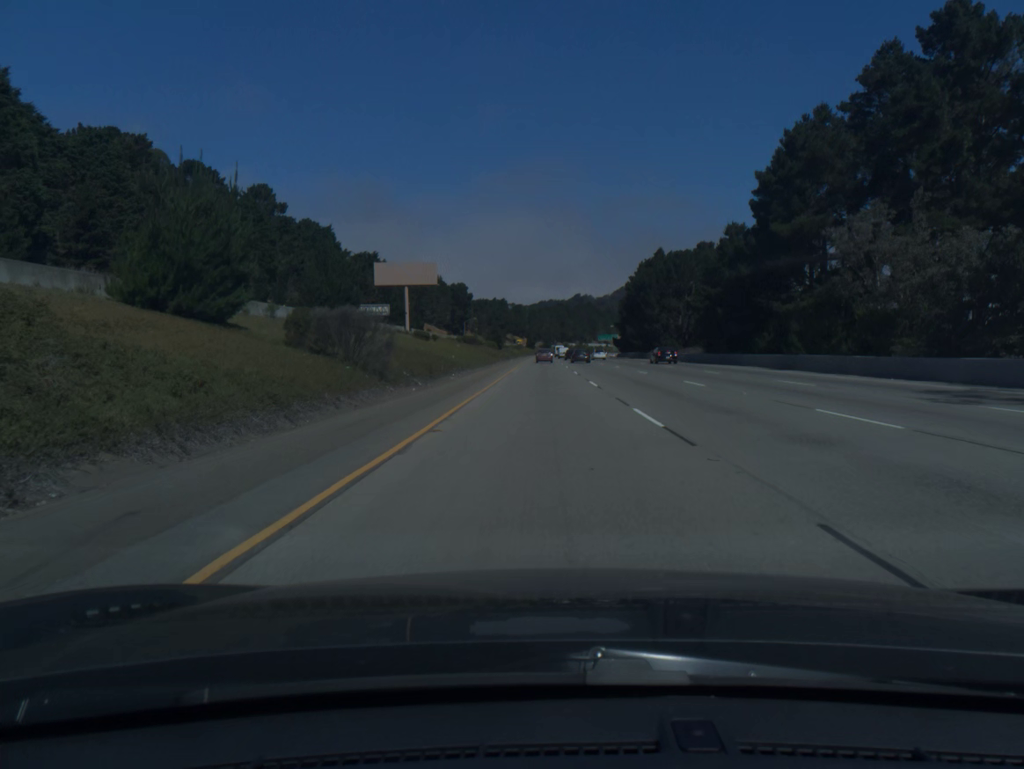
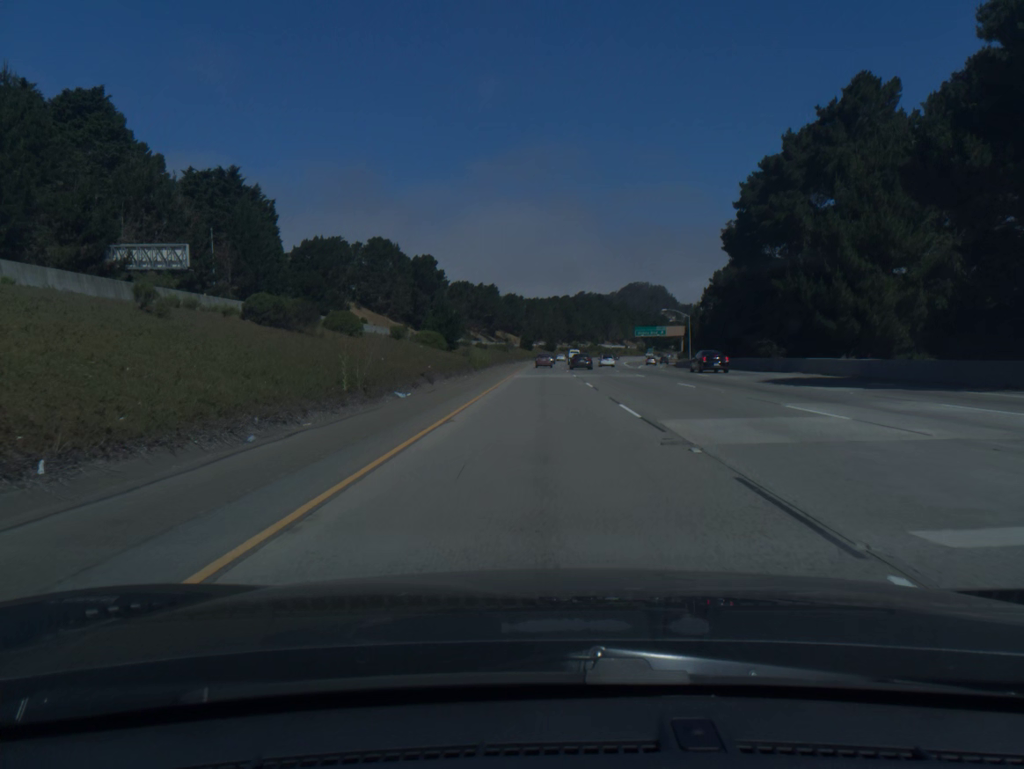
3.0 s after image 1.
(0.0, +100.1) m; 0°
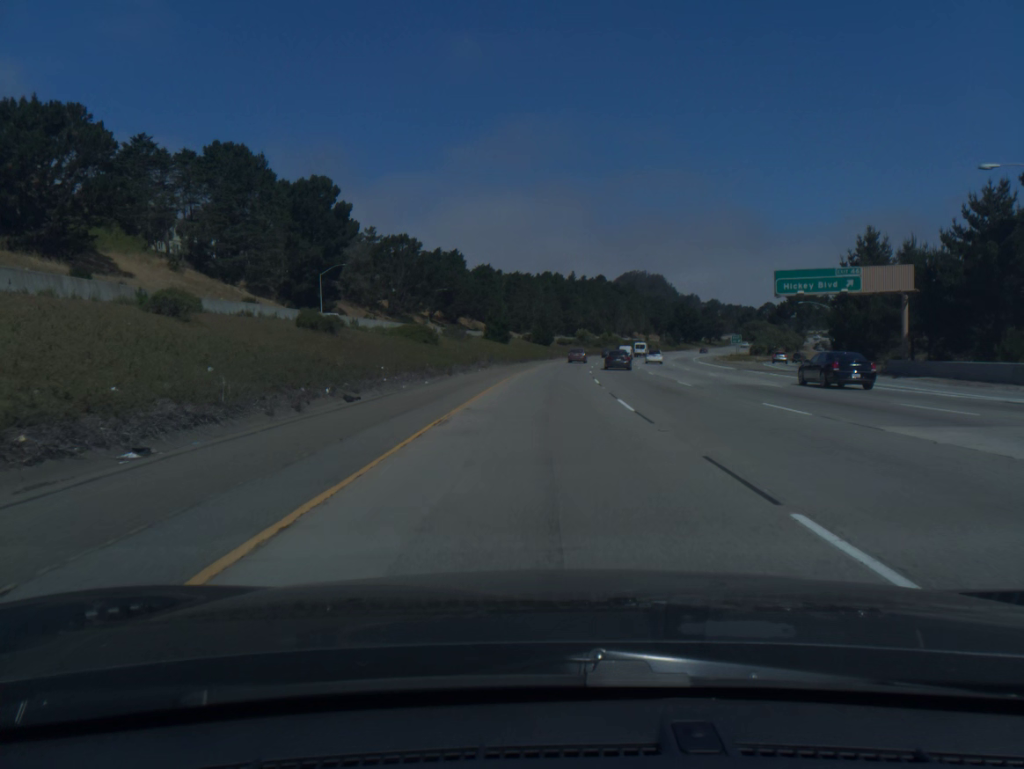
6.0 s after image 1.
(+0.3, +100.3) m; +1°
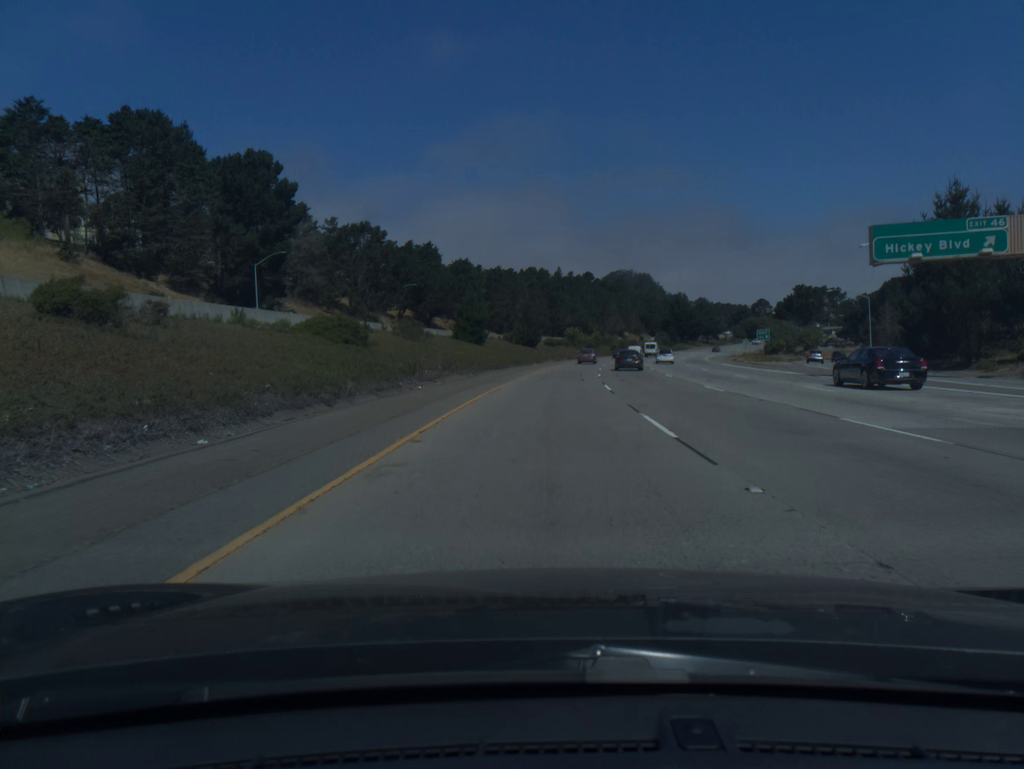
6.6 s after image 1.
(+0.2, +20.1) m; +1°
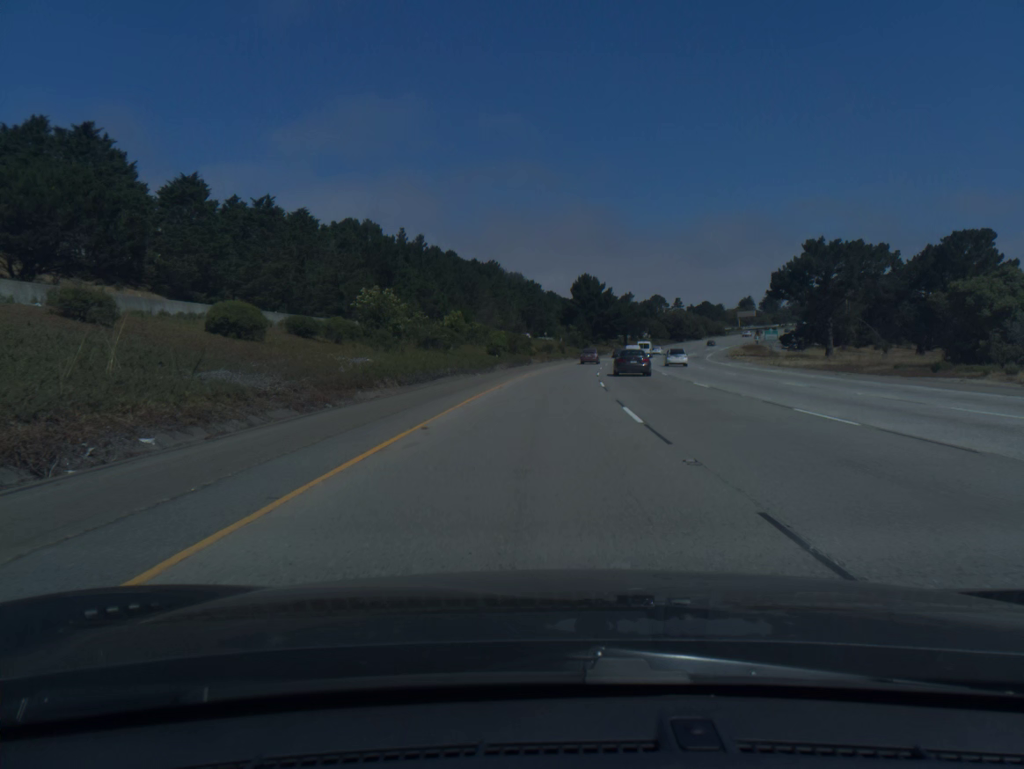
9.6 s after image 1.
(+7.8, +99.9) m; +9°
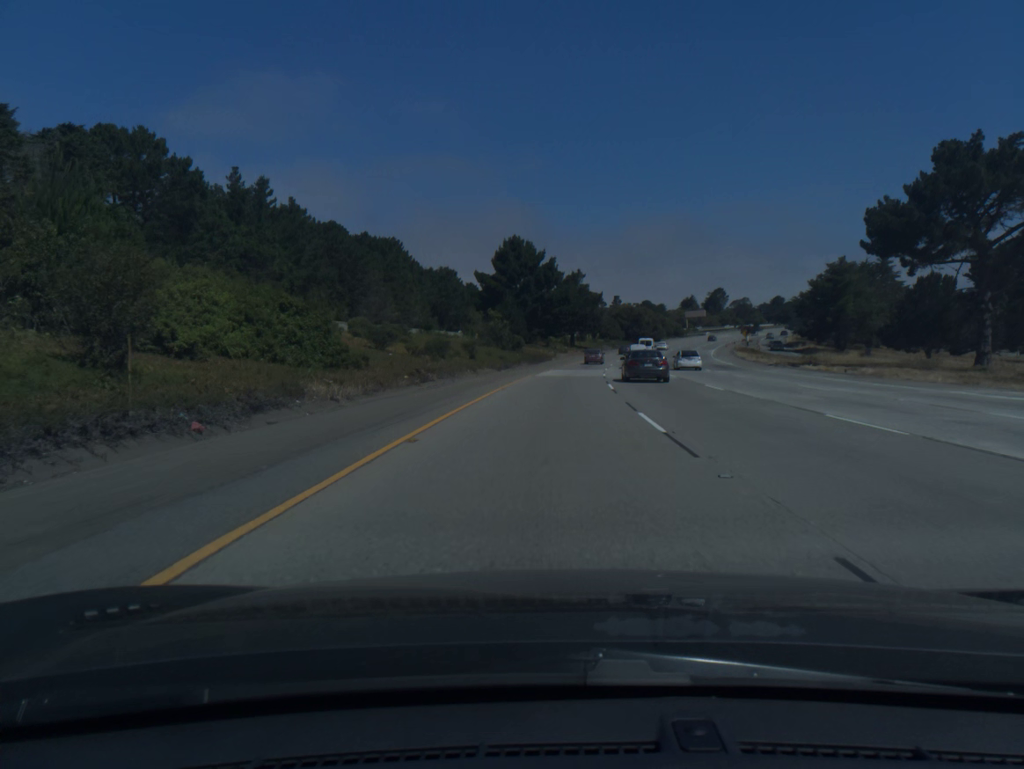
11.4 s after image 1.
(+2.8, +60.0) m; +5°
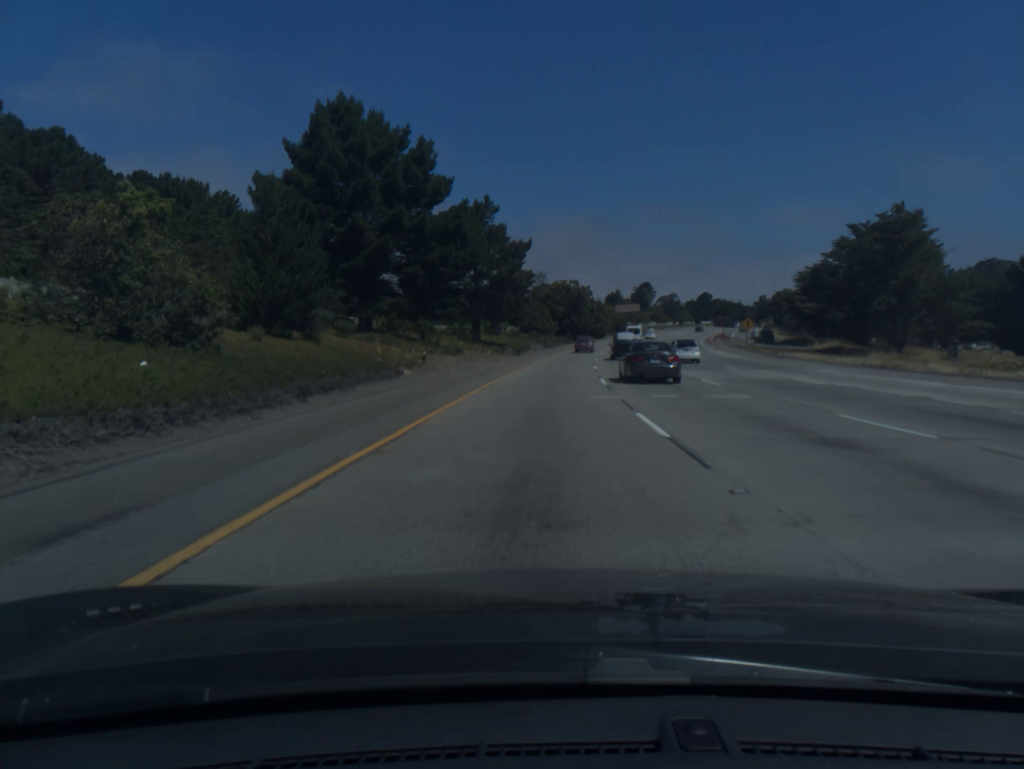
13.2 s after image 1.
(+3.2, +59.9) m; +6°
